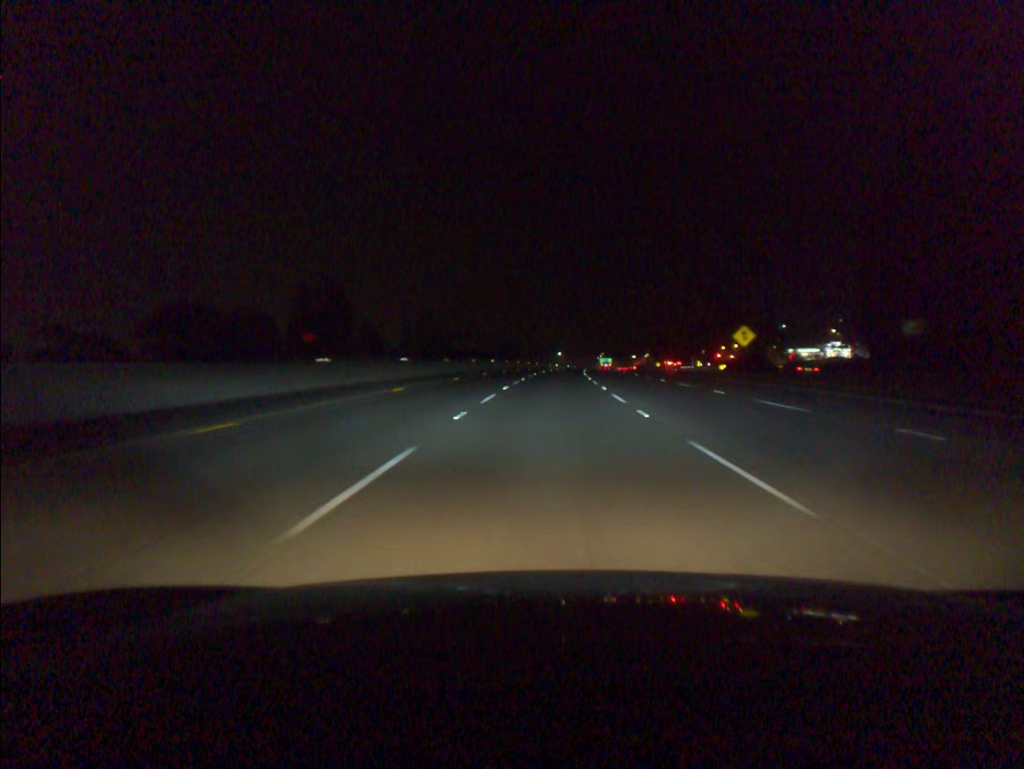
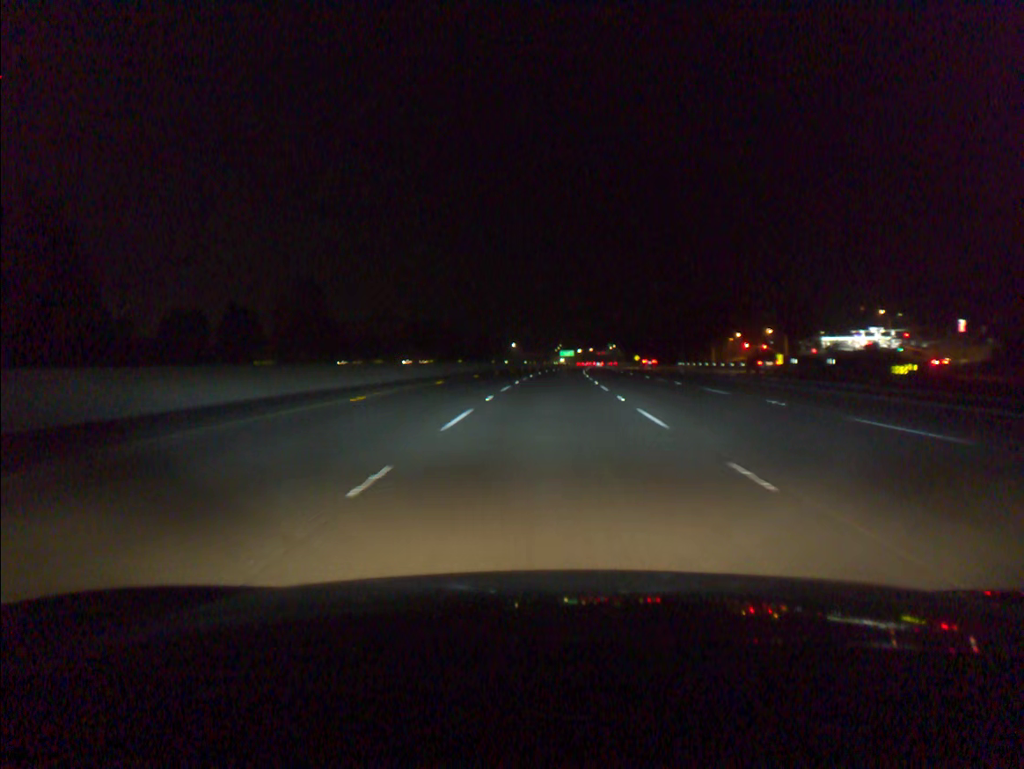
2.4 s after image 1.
(+2.2, +78.3) m; +3°
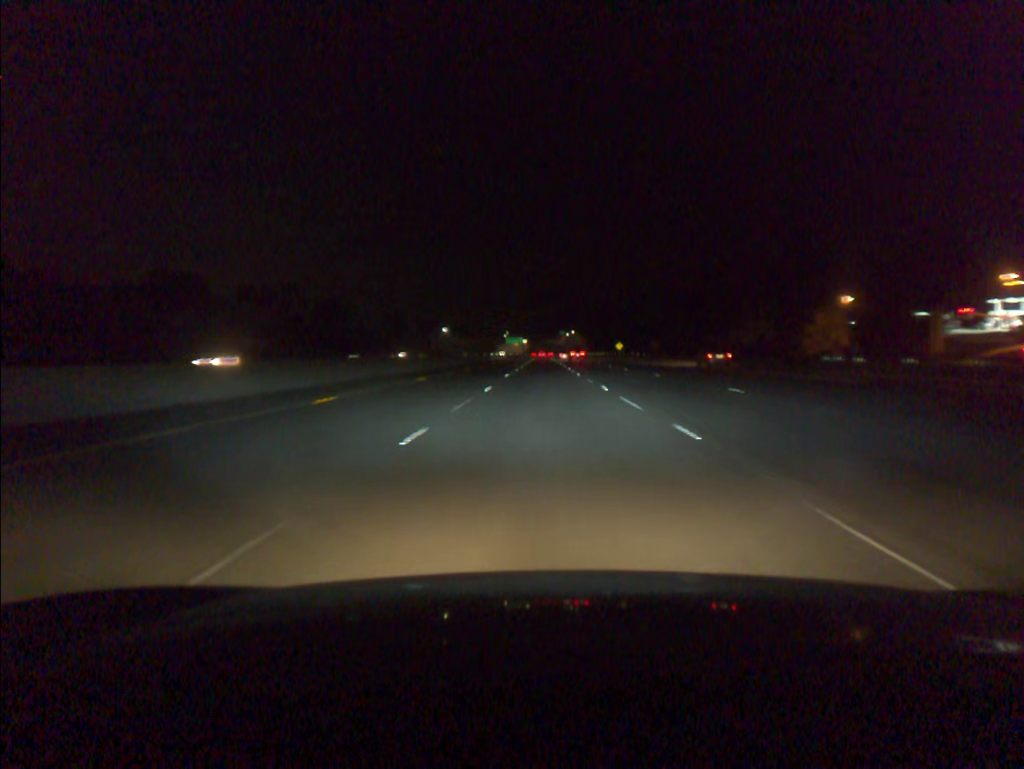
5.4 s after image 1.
(+3.4, +98.0) m; +4°
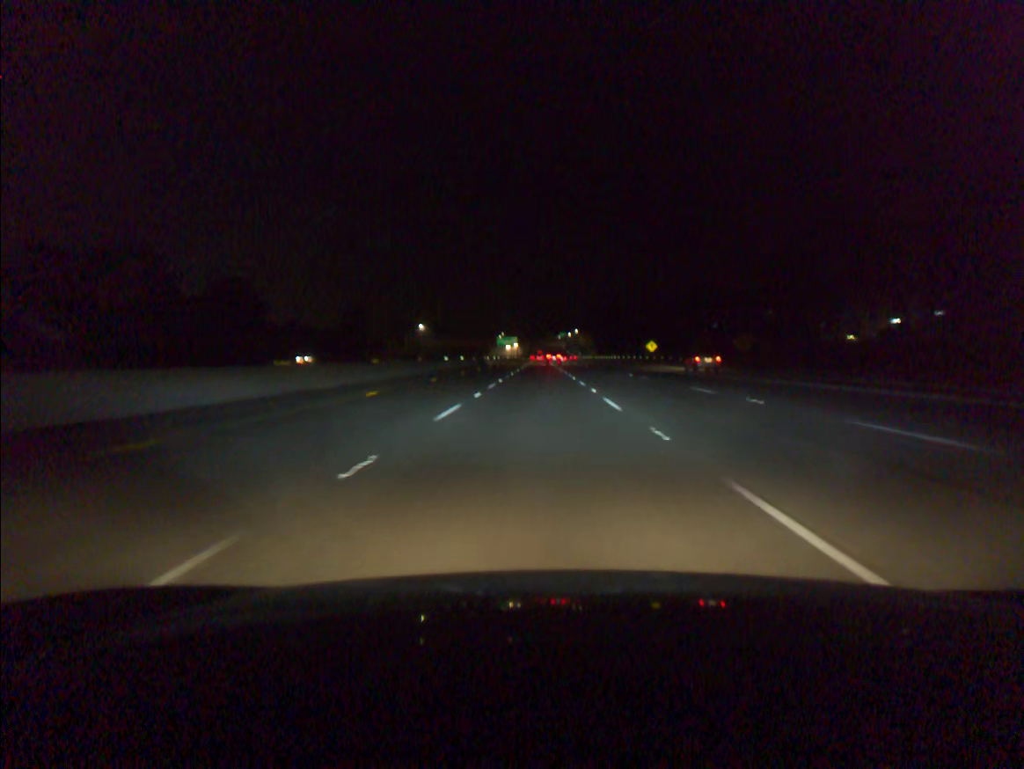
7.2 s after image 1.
(+0.3, +58.5) m; 0°
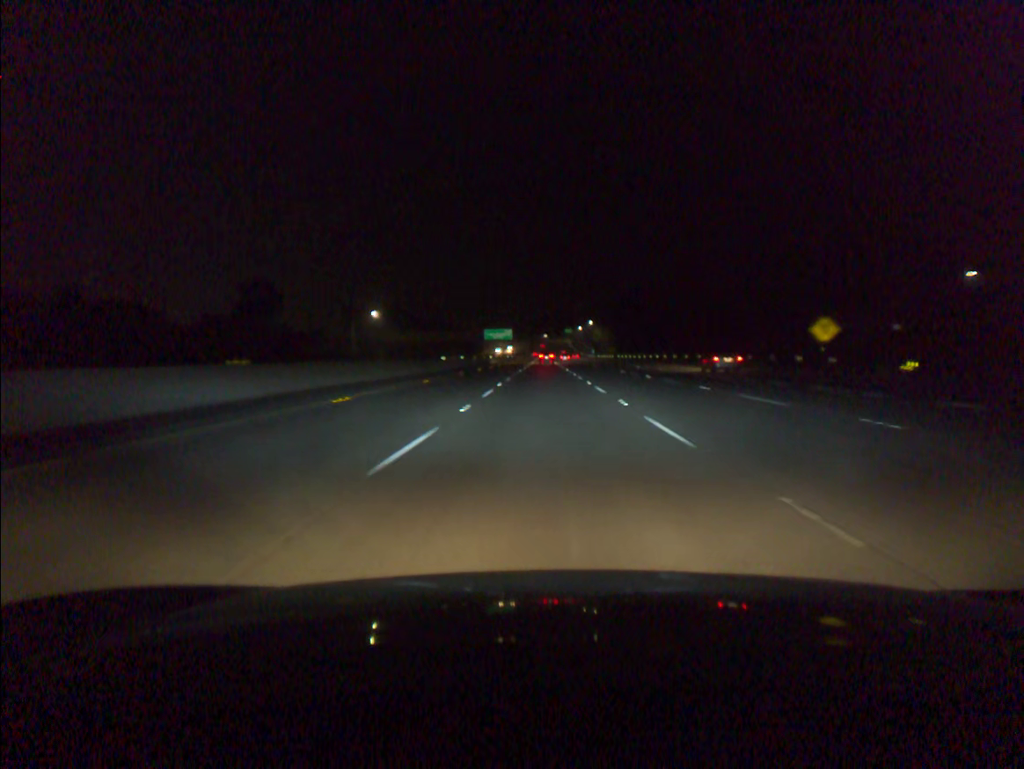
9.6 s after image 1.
(-0.3, +77.9) m; 0°
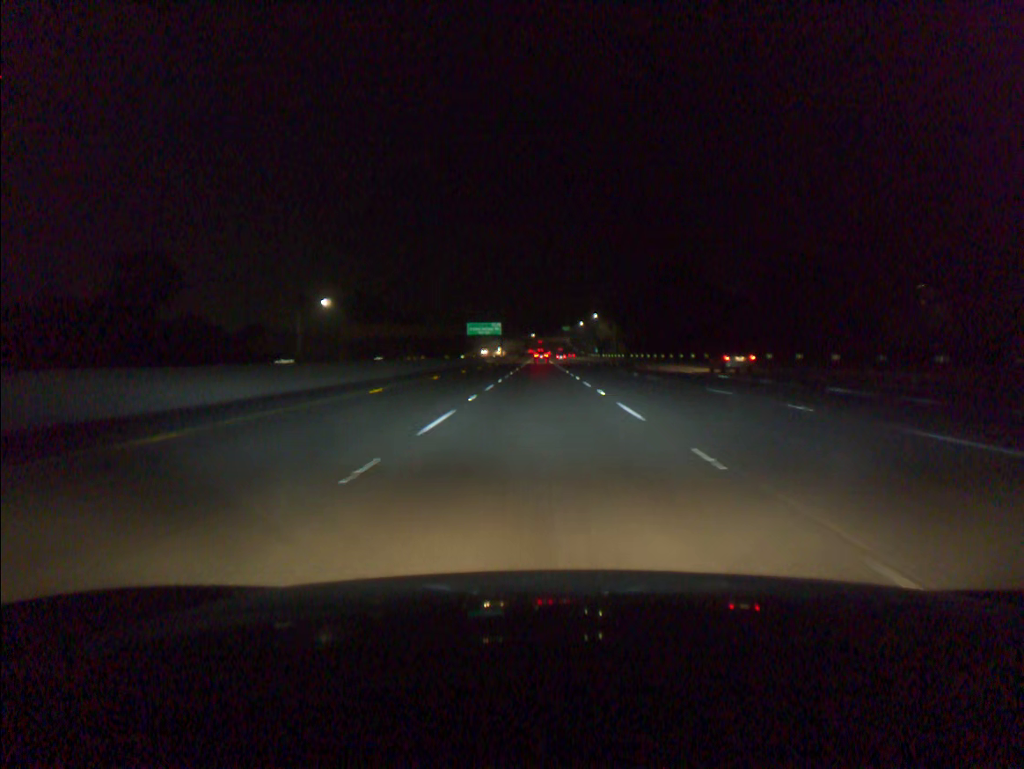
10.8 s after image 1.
(+0.1, +38.9) m; 0°
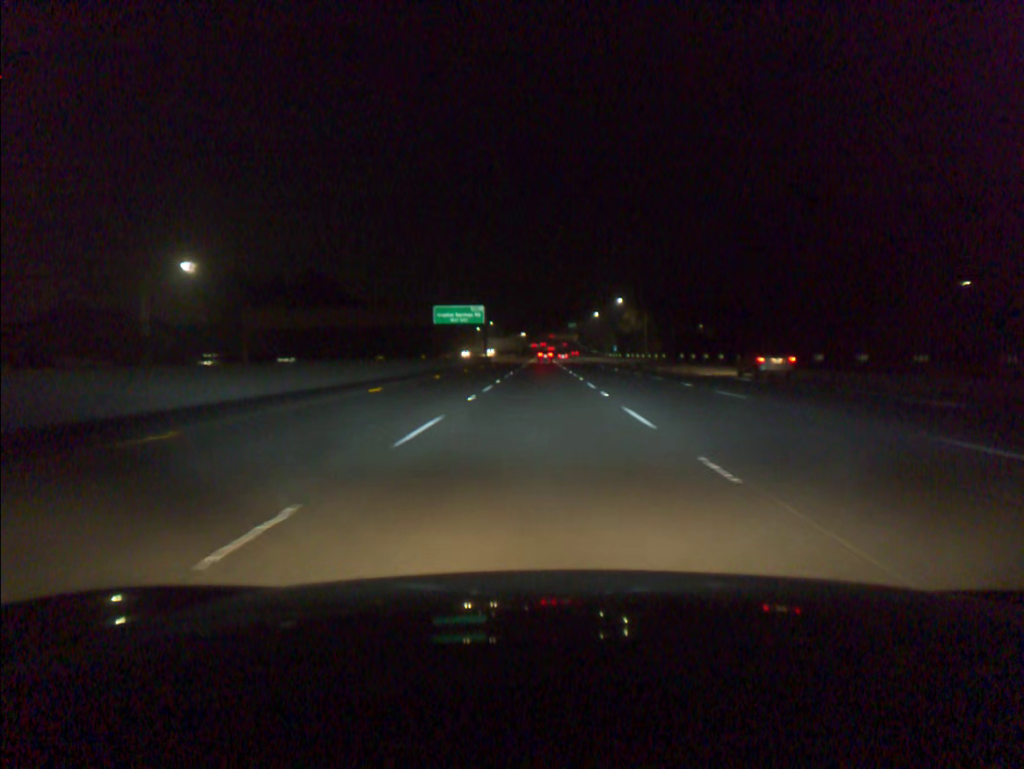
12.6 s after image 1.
(-0.1, +58.4) m; 0°
